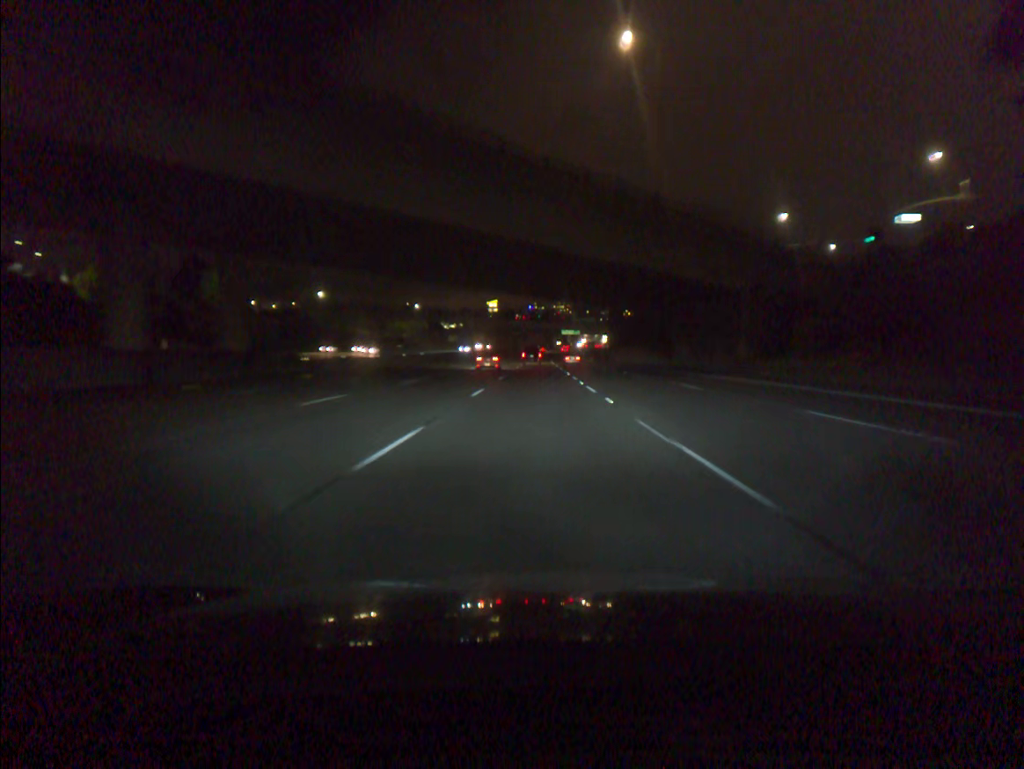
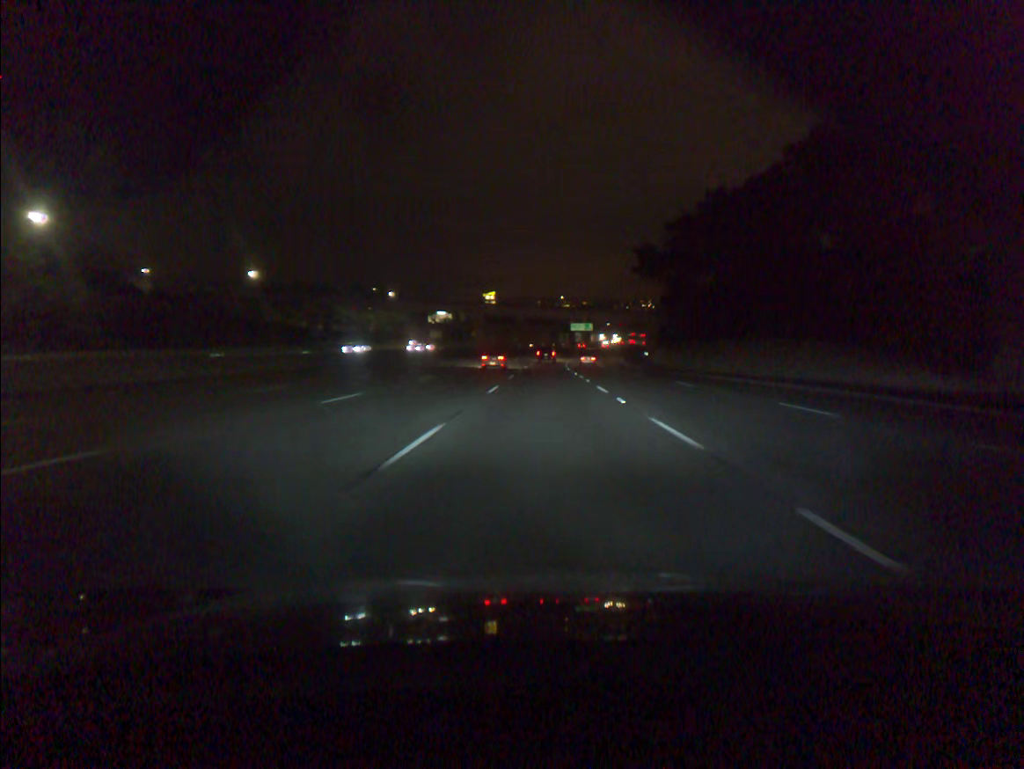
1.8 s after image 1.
(-0.4, +55.5) m; 0°
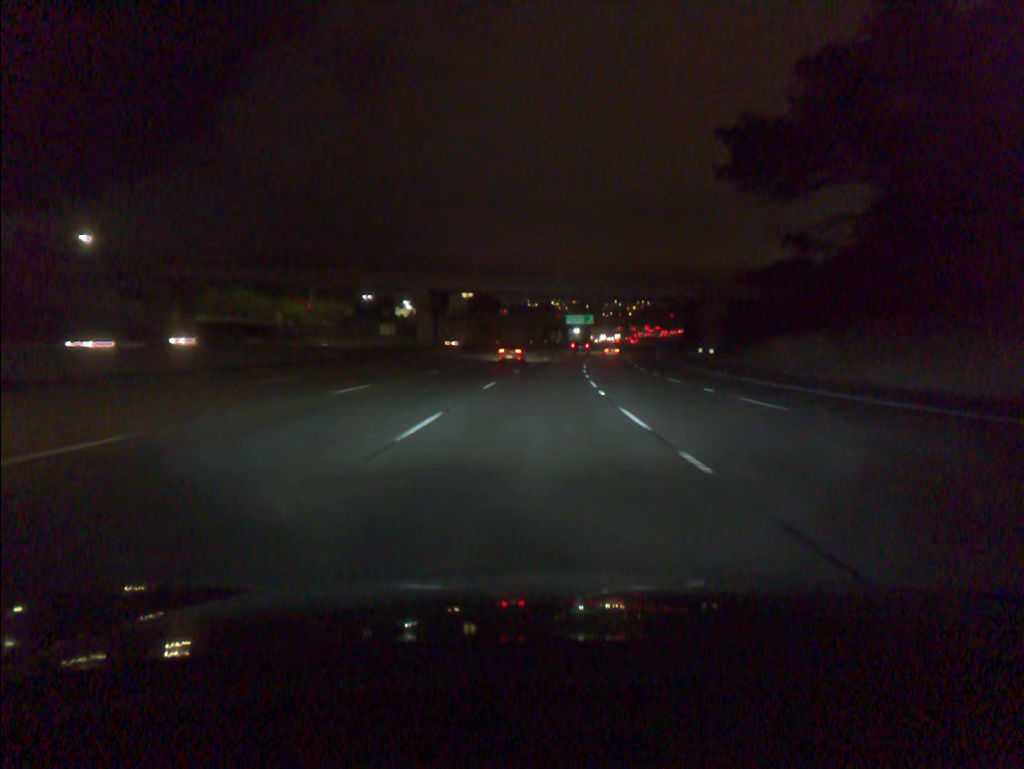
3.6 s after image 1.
(+0.4, +55.5) m; +1°
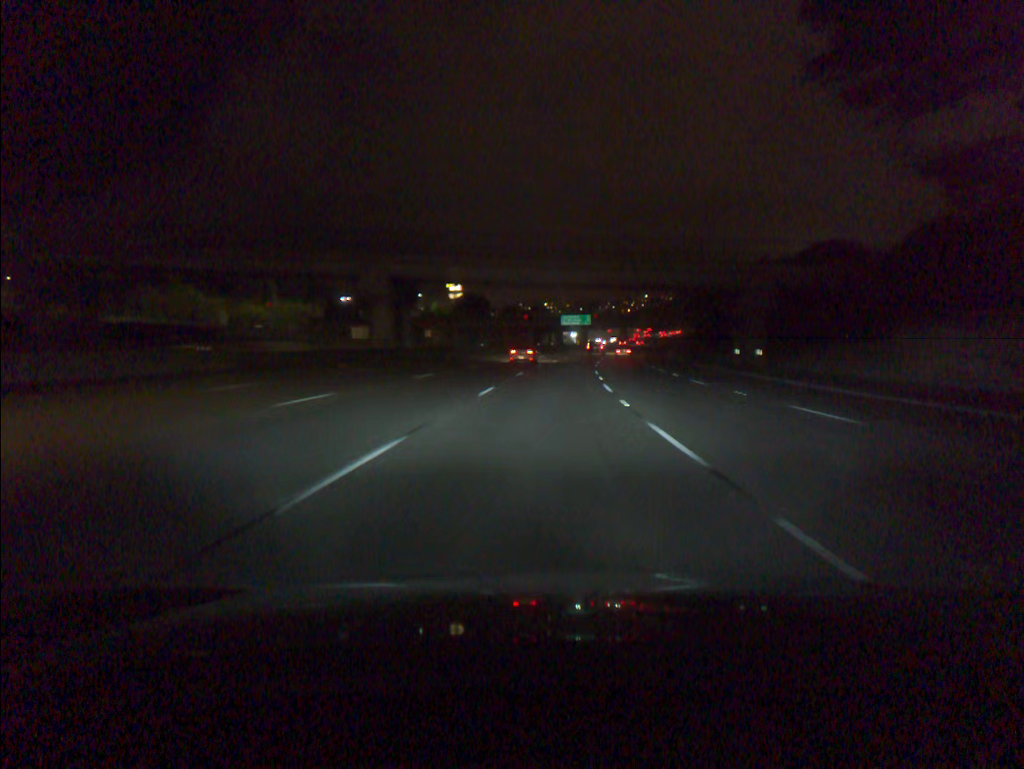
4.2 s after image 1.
(+0.1, +18.5) m; 0°
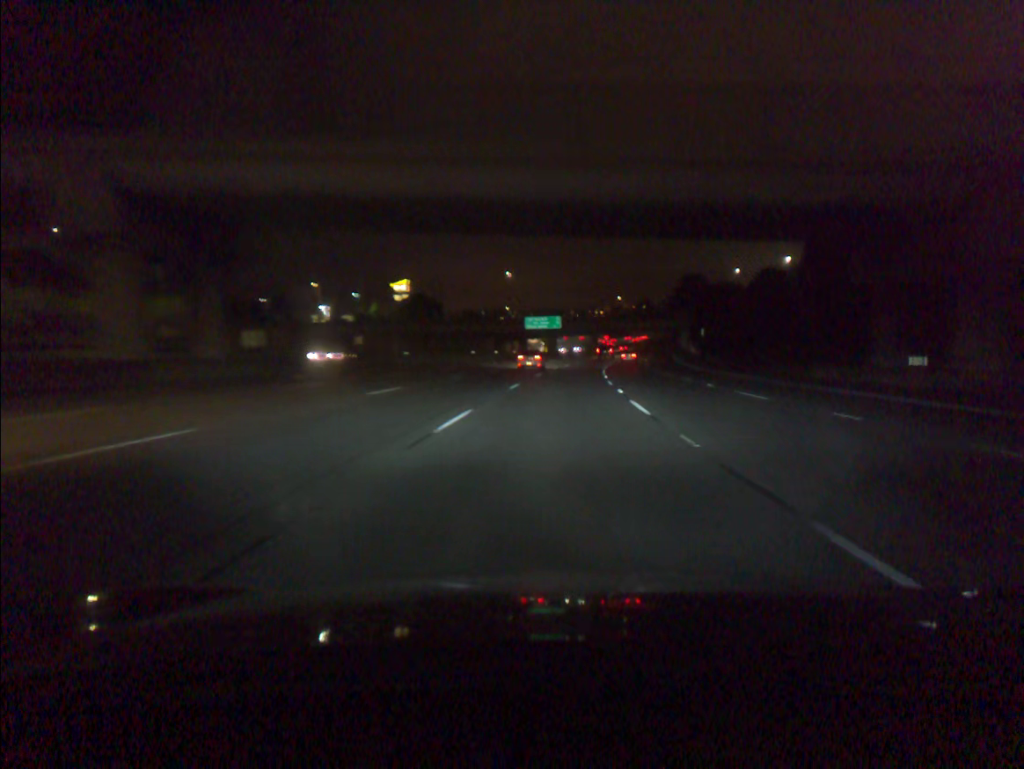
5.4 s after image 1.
(+0.7, +37.0) m; +3°
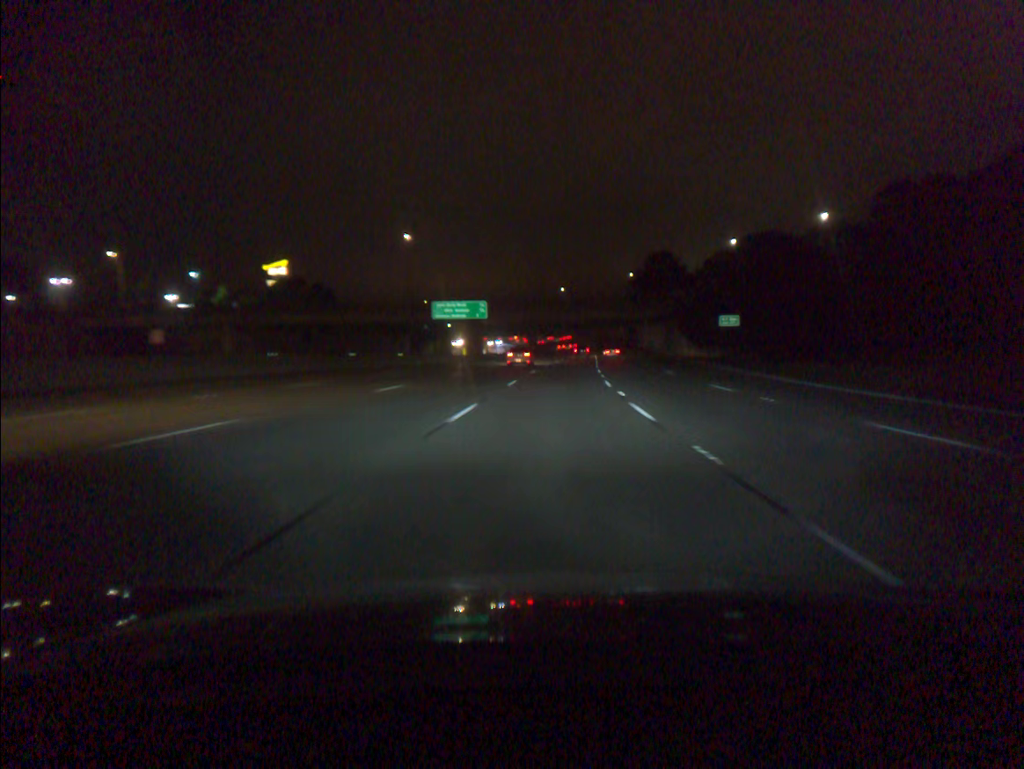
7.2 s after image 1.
(+2.4, +55.3) m; +5°
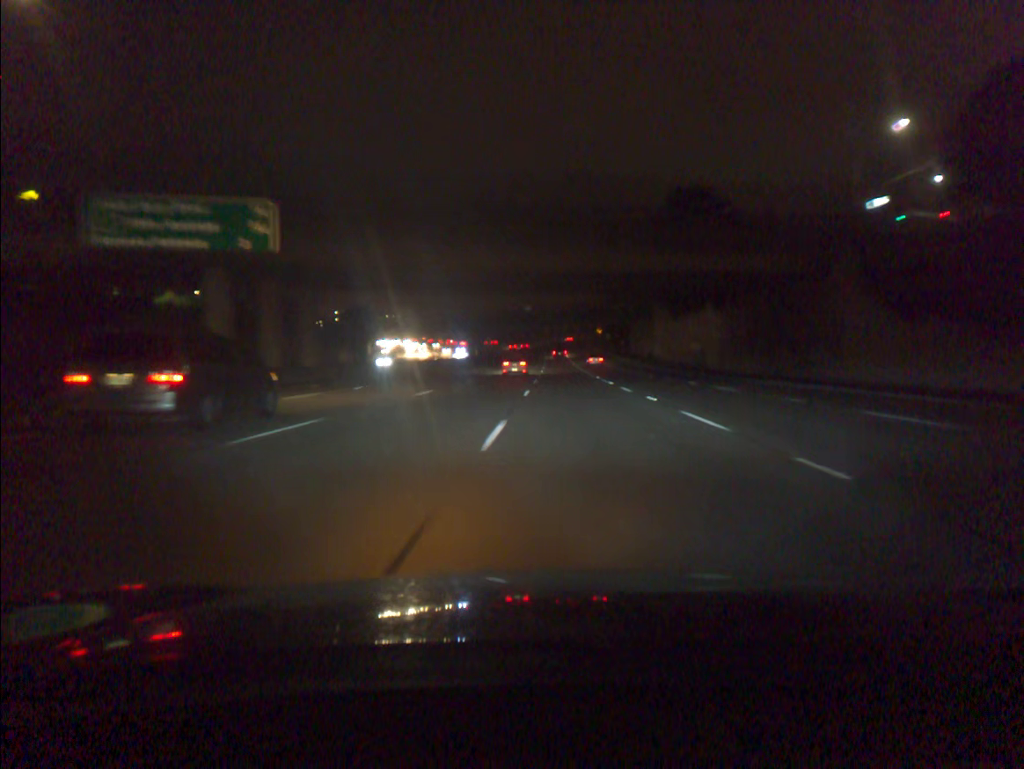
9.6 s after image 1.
(+2.4, +73.2) m; +3°
